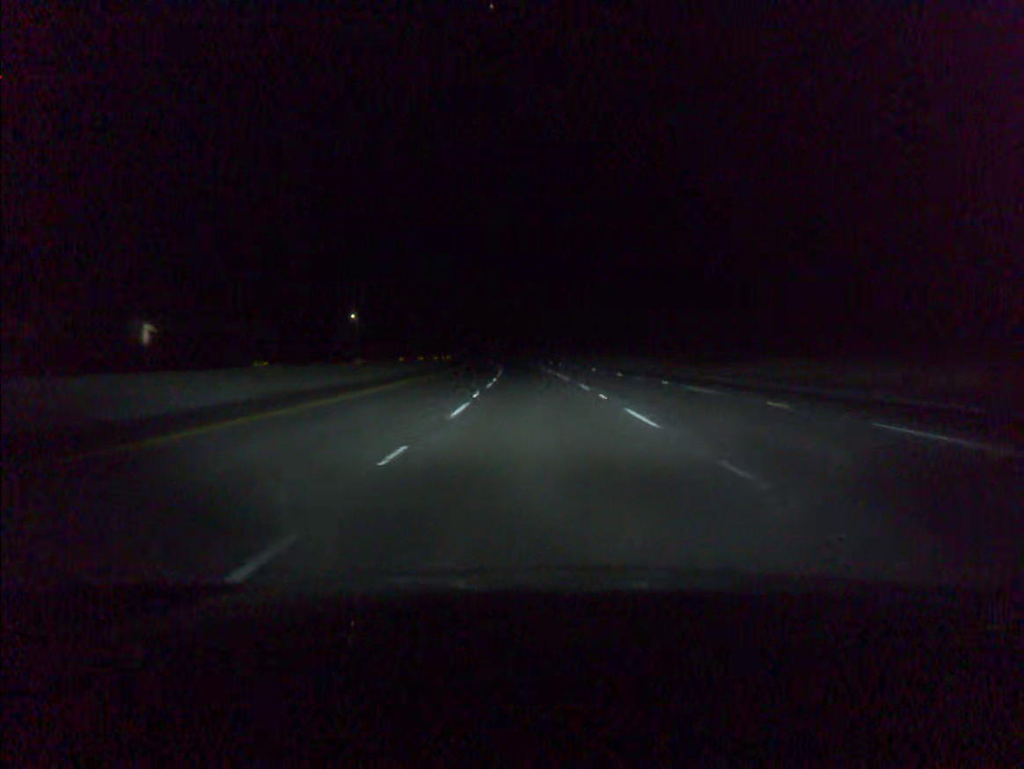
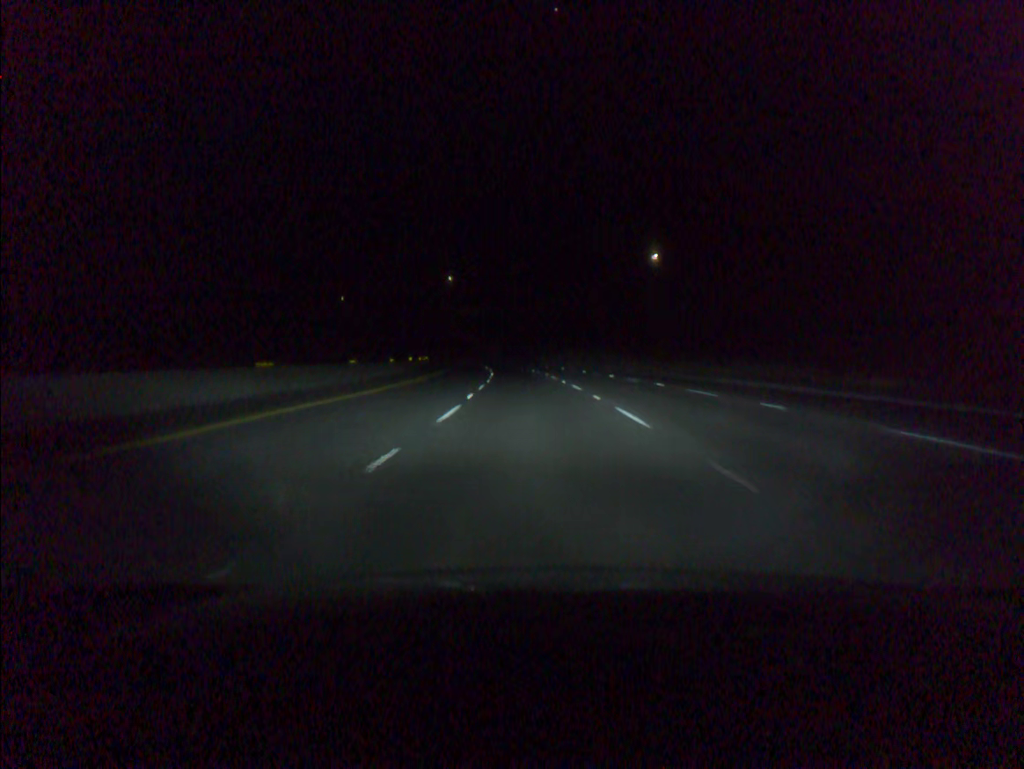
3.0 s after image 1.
(-3.6, +102.1) m; -4°
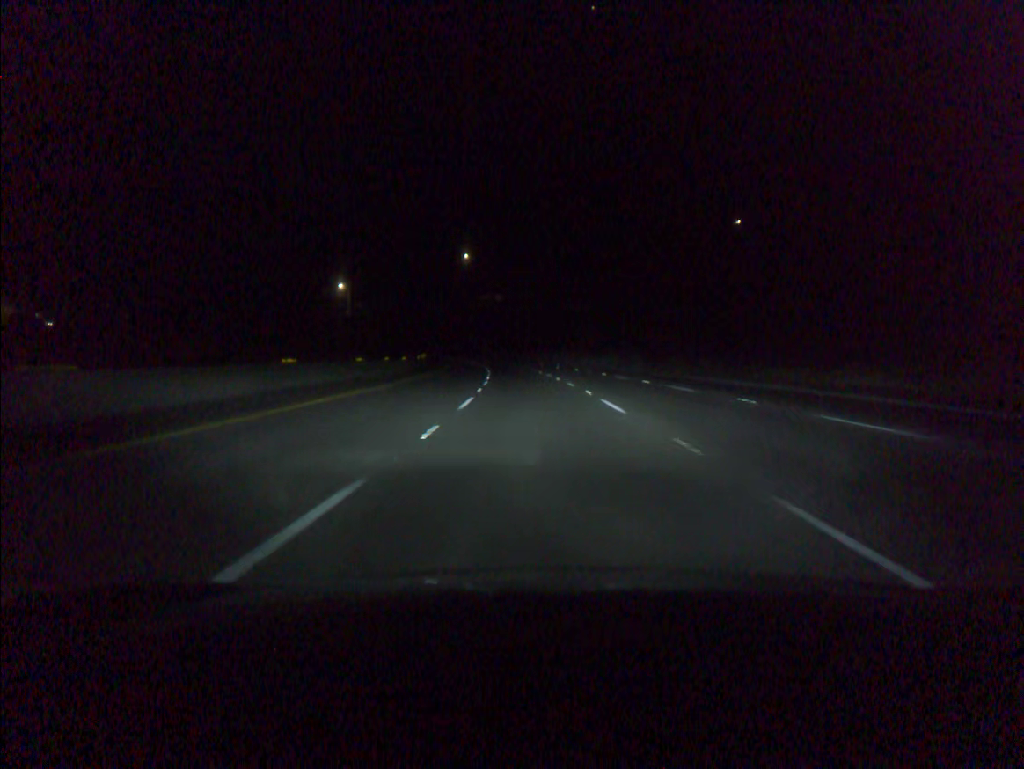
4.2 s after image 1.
(-0.9, +40.8) m; -2°
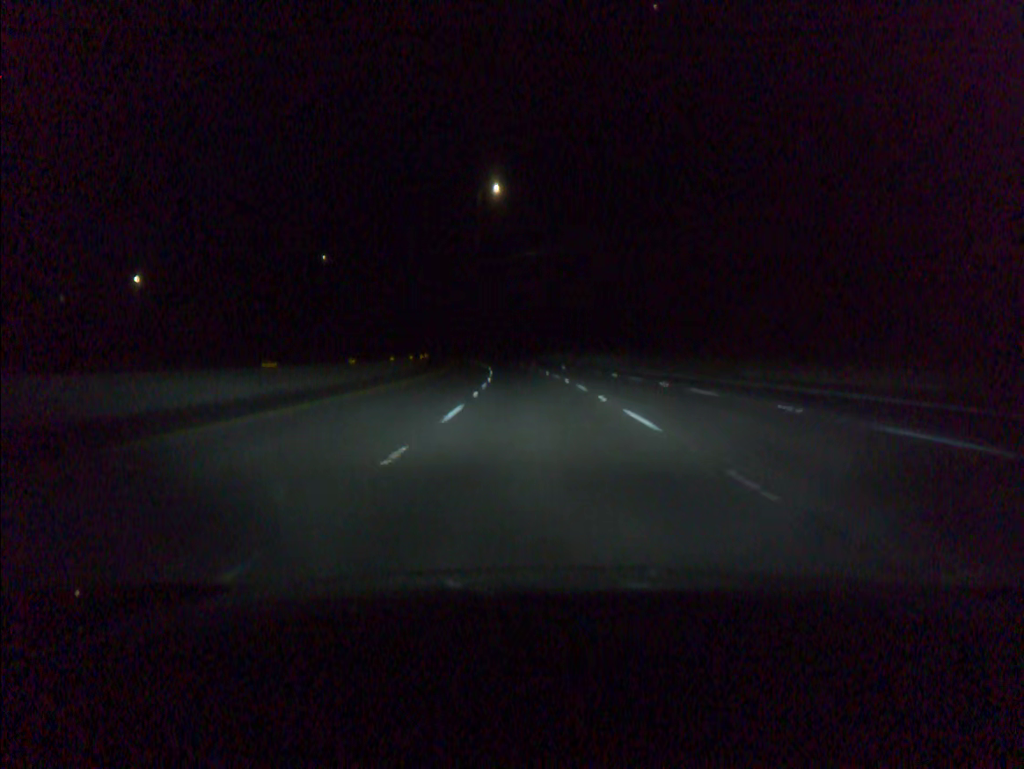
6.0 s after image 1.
(-2.2, +61.2) m; -4°
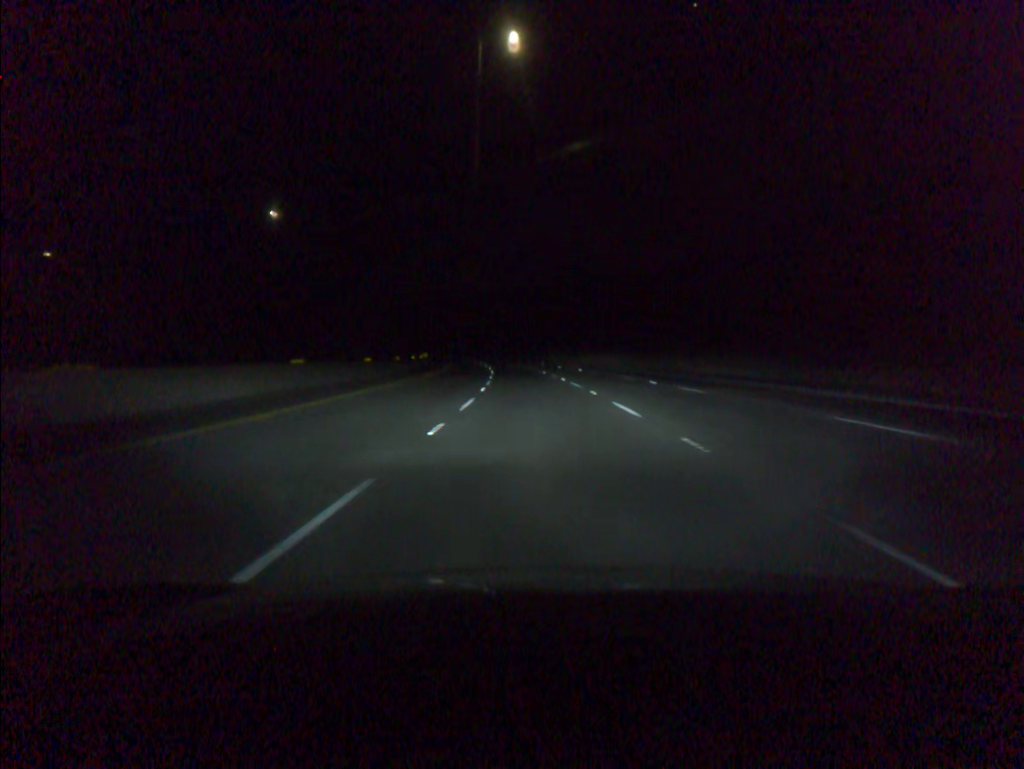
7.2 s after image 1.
(-1.0, +40.8) m; -3°
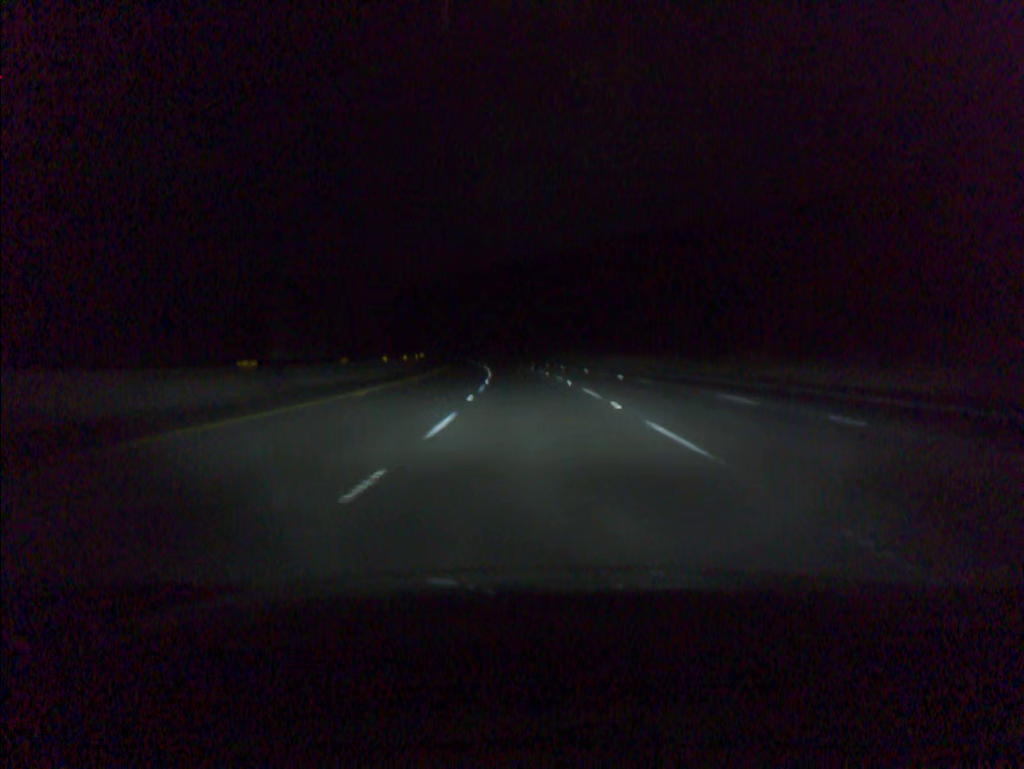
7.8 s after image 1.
(-0.2, +20.4) m; -1°
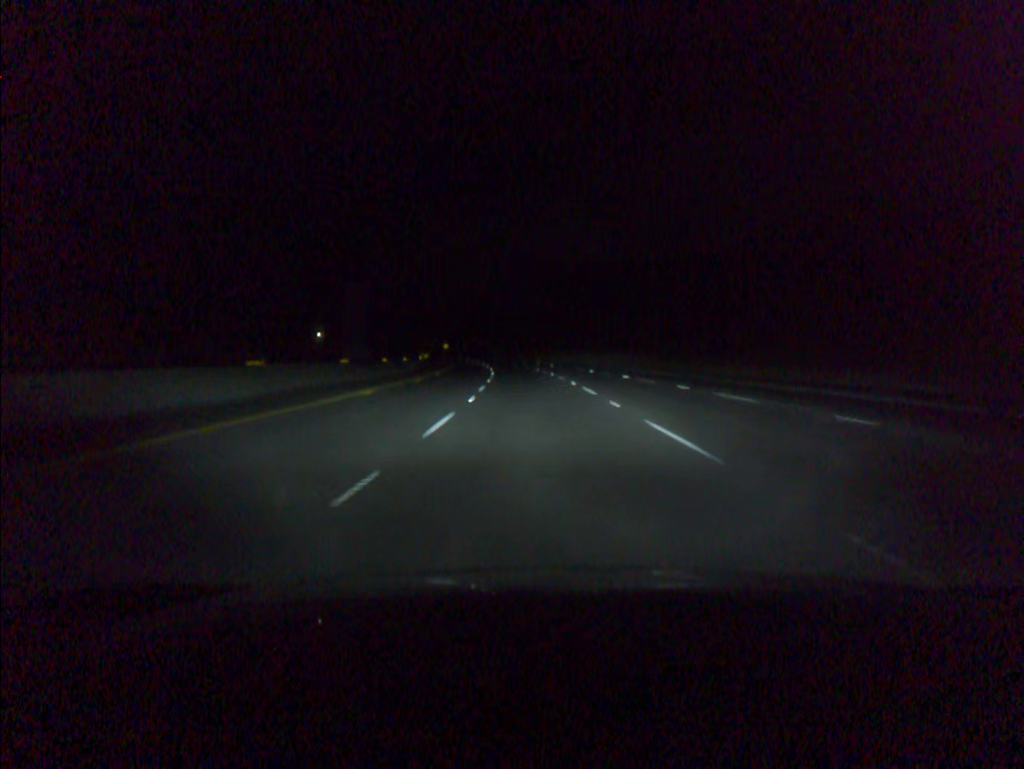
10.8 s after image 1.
(-6.4, +102.0) m; -7°
